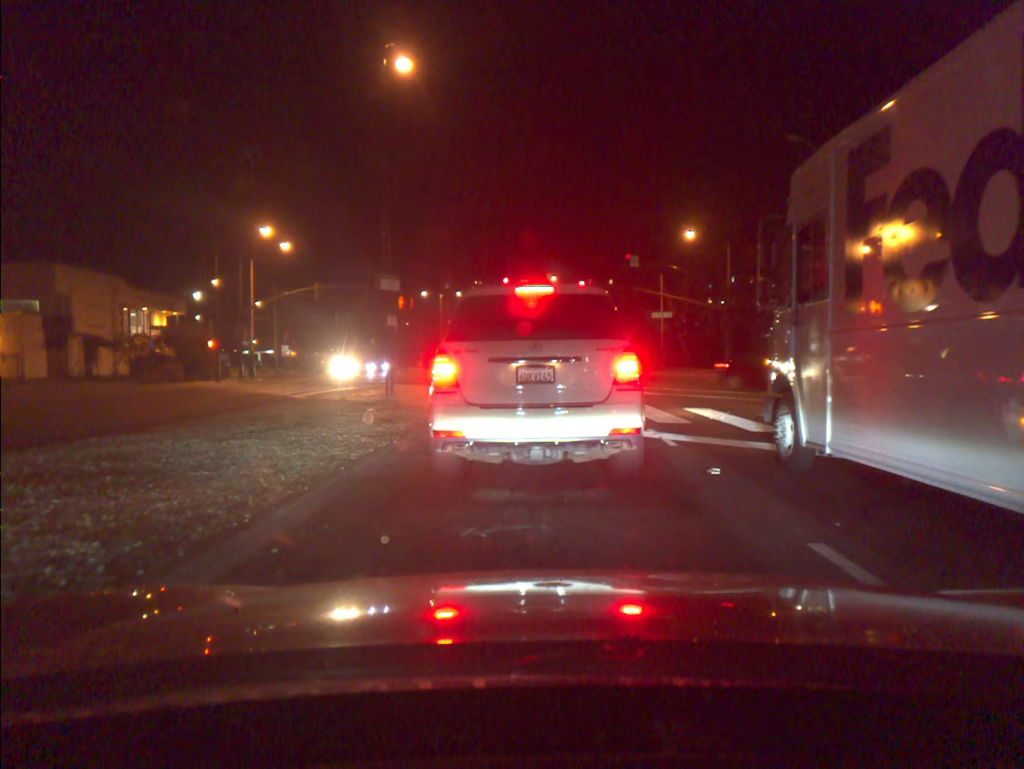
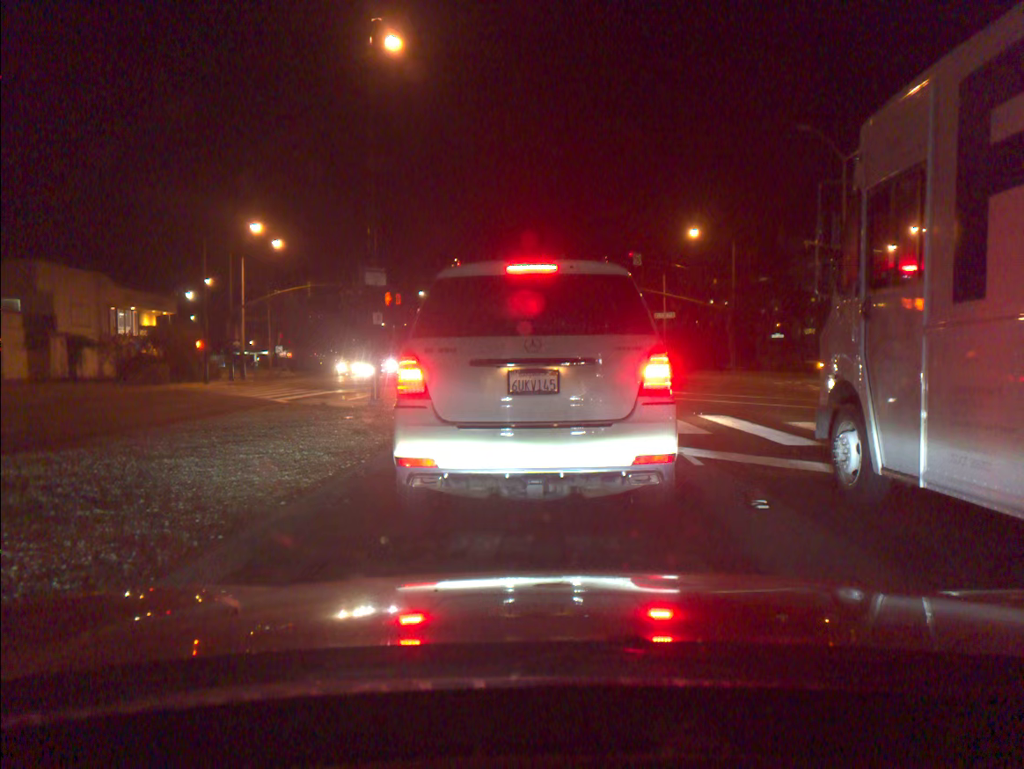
(0.0, +1.7) m; 0°
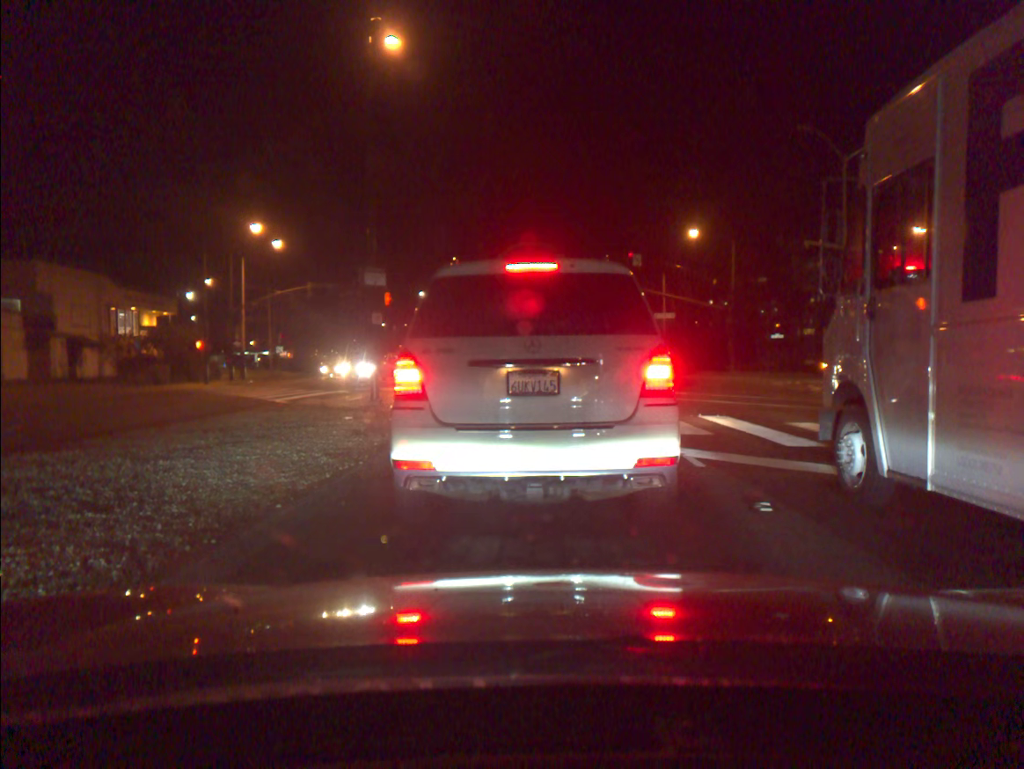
(0.0, +0.1) m; 0°
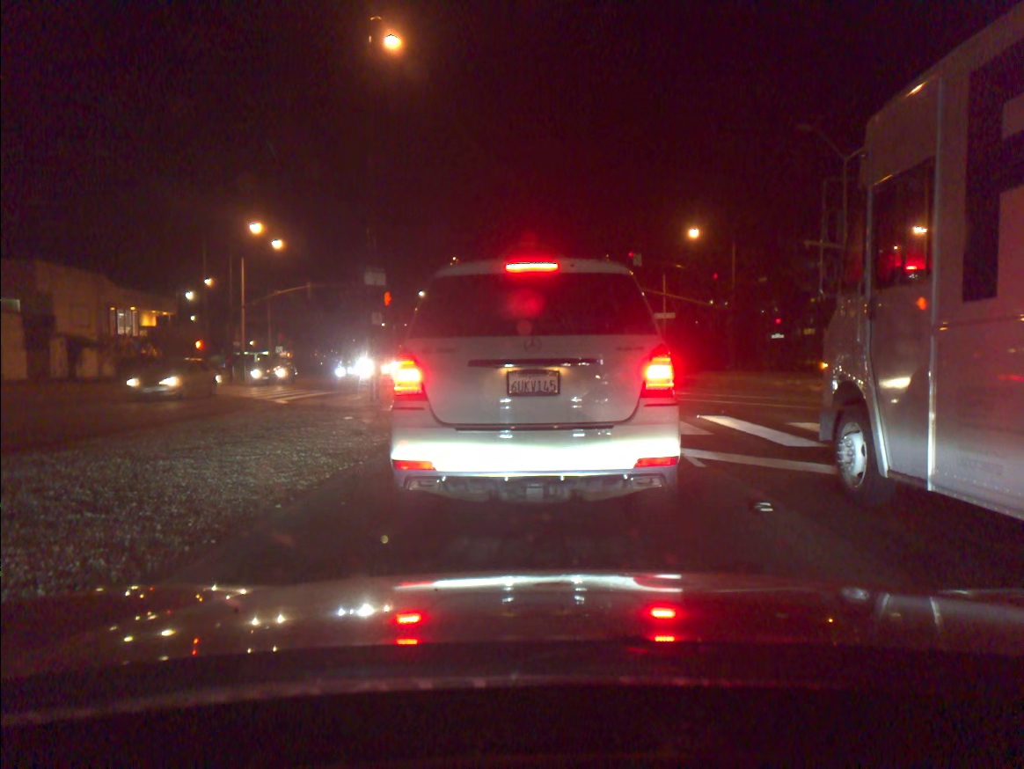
(0.0, 0.0) m; 0°
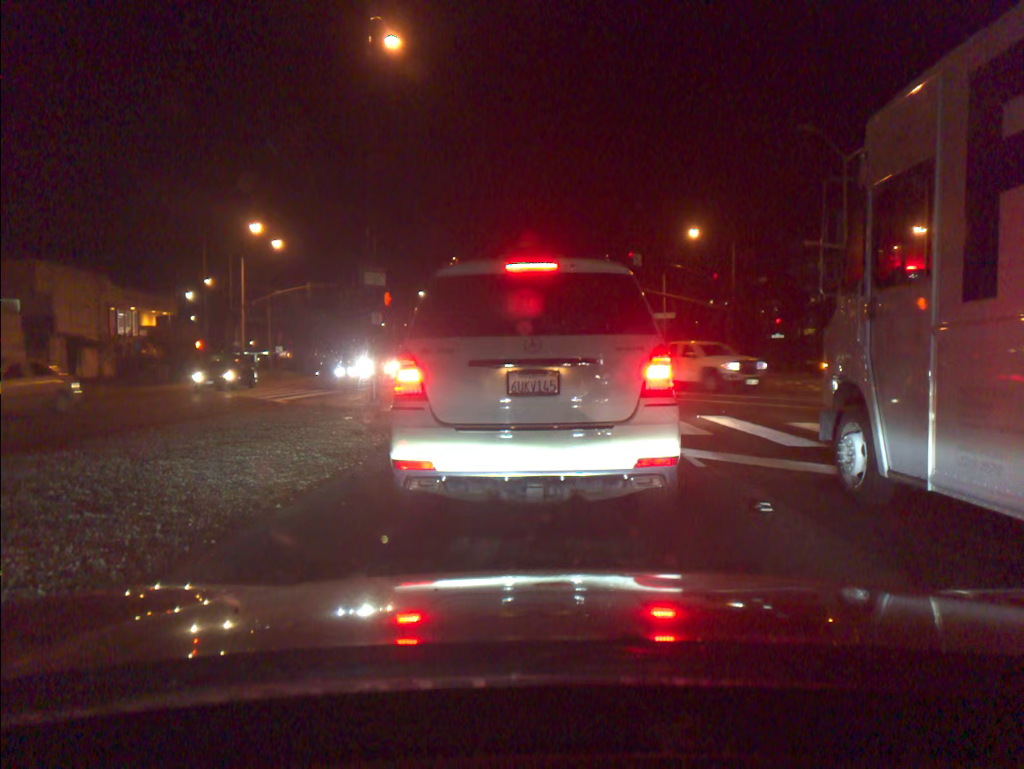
(0.0, 0.0) m; 0°
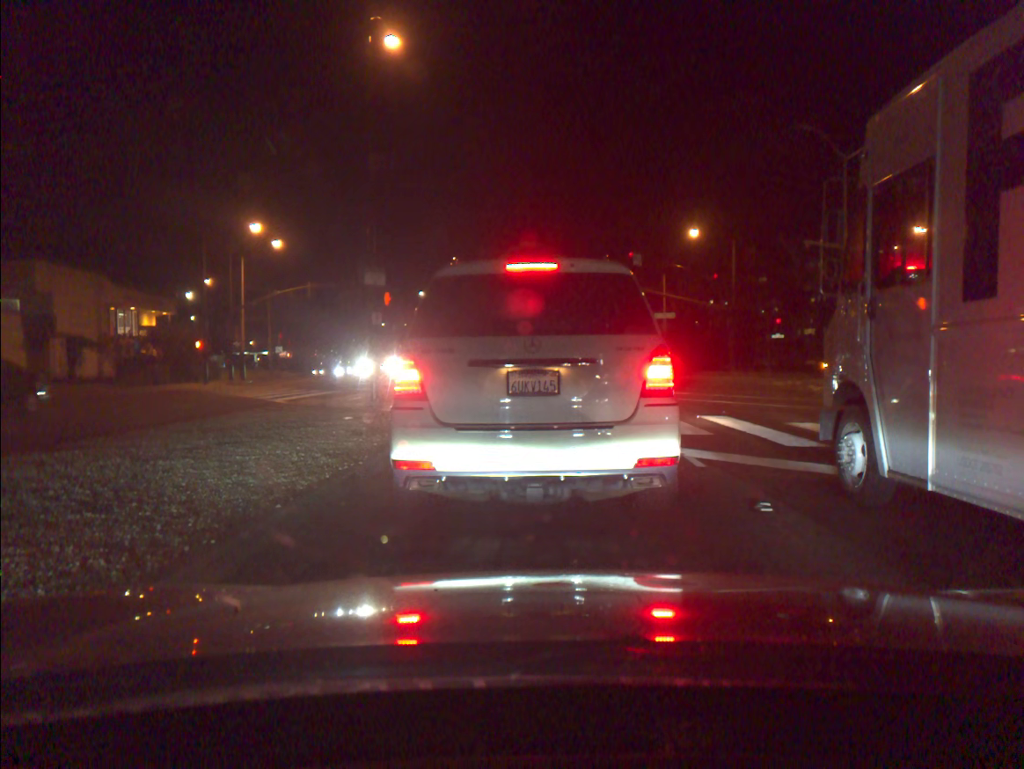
(0.0, 0.0) m; 0°
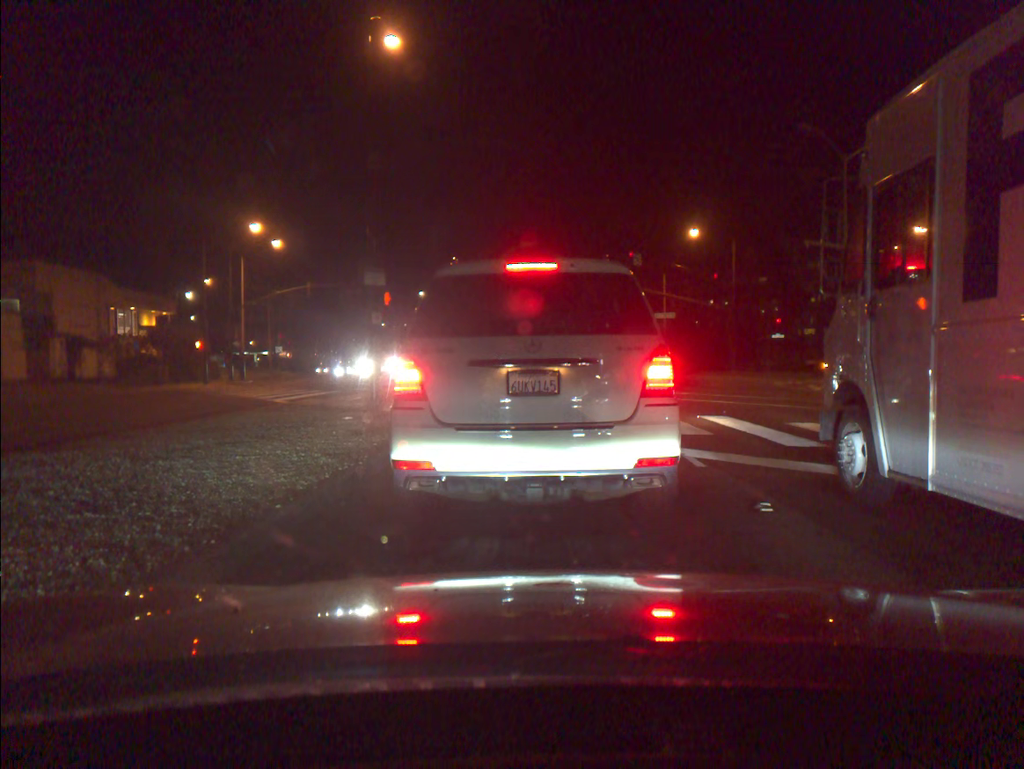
(0.0, 0.0) m; 0°
